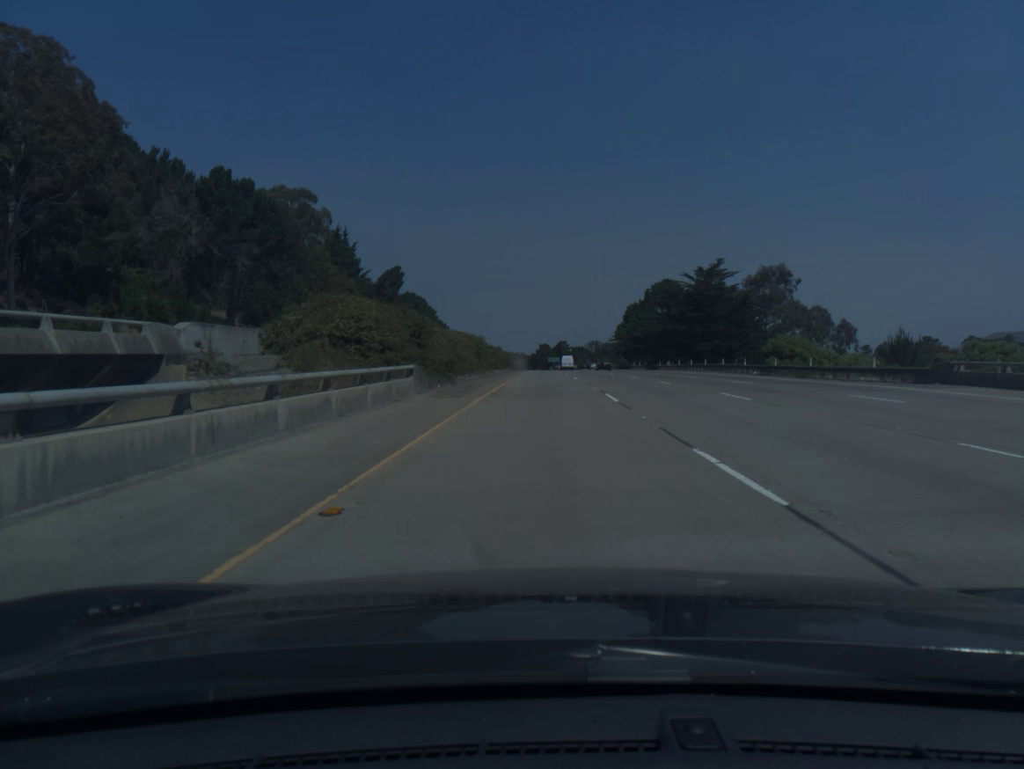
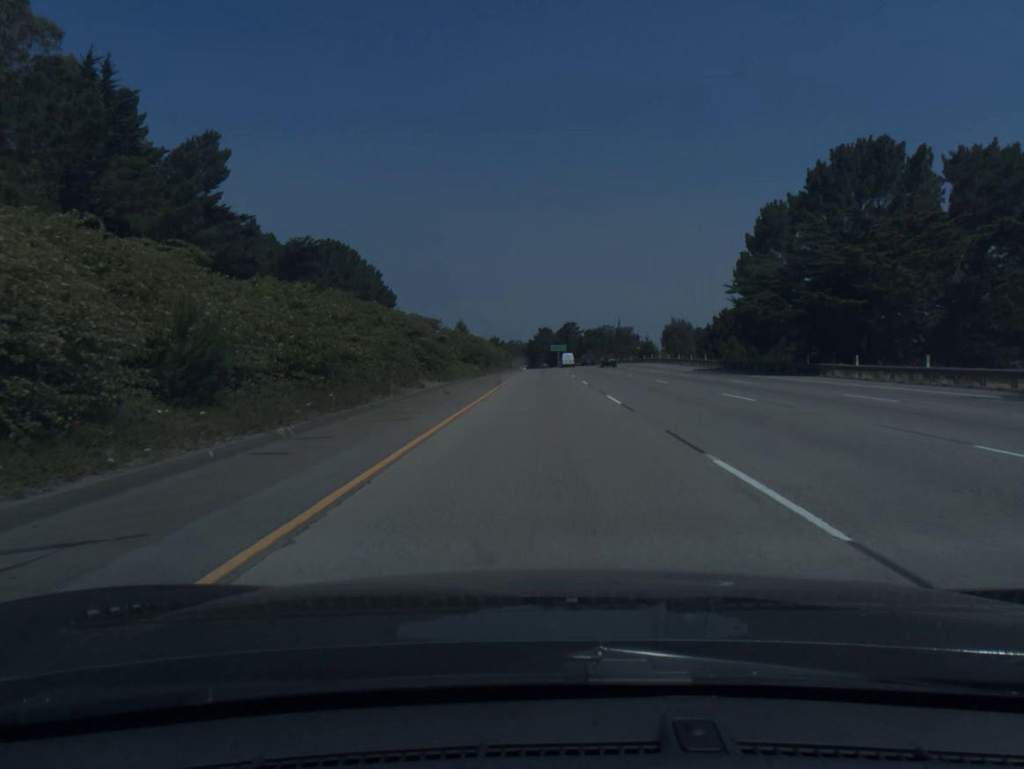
(-0.1, +98.8) m; 0°
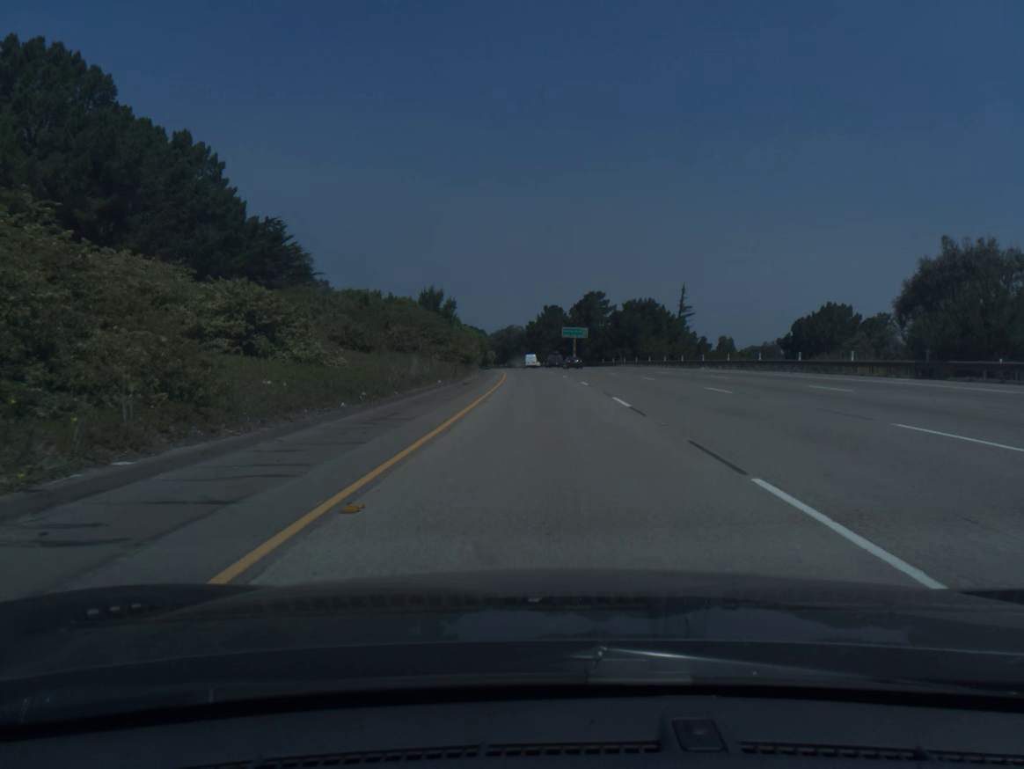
(-0.1, +99.3) m; 0°
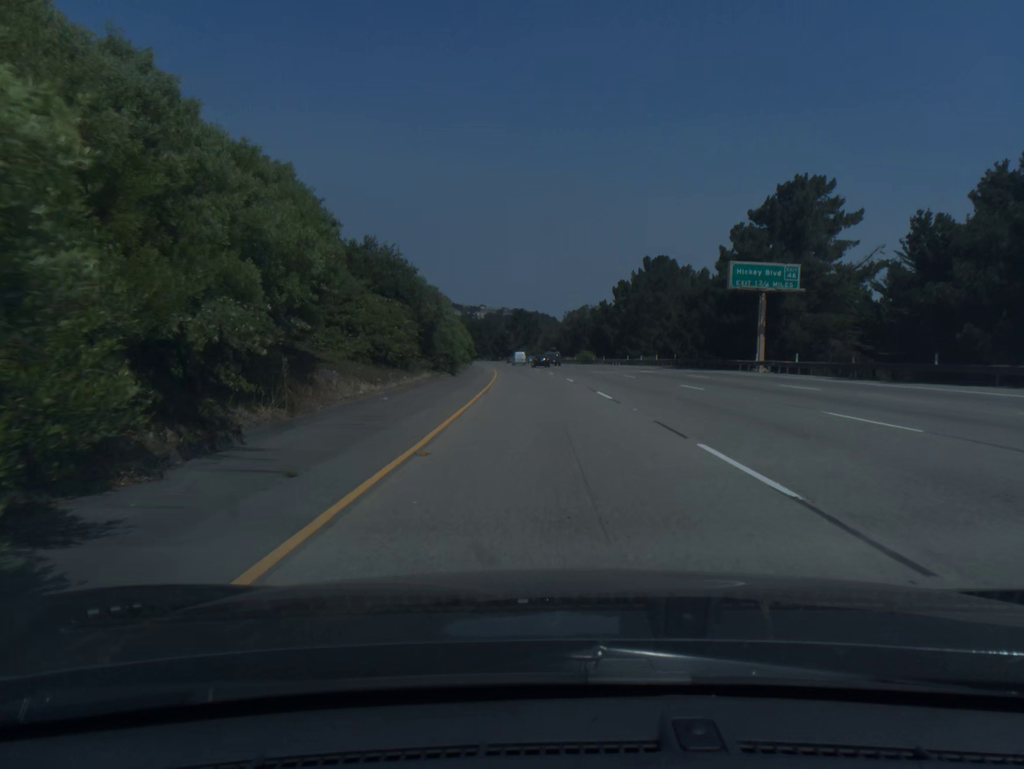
(-3.8, +99.1) m; -5°
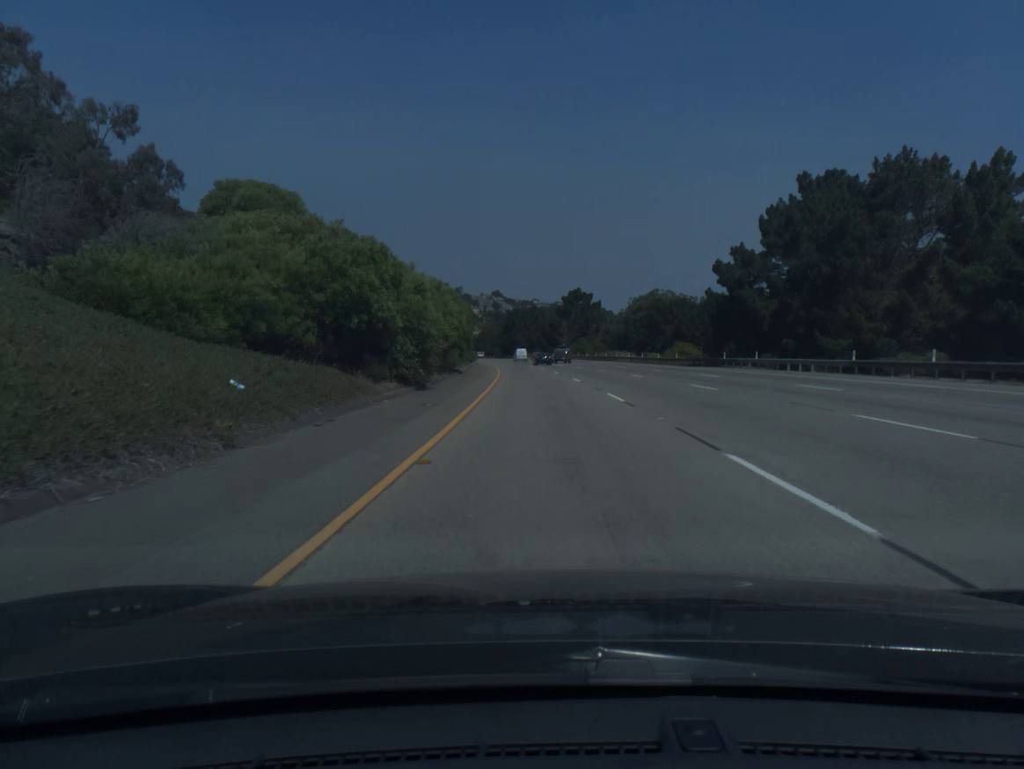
(-2.0, +59.3) m; -4°
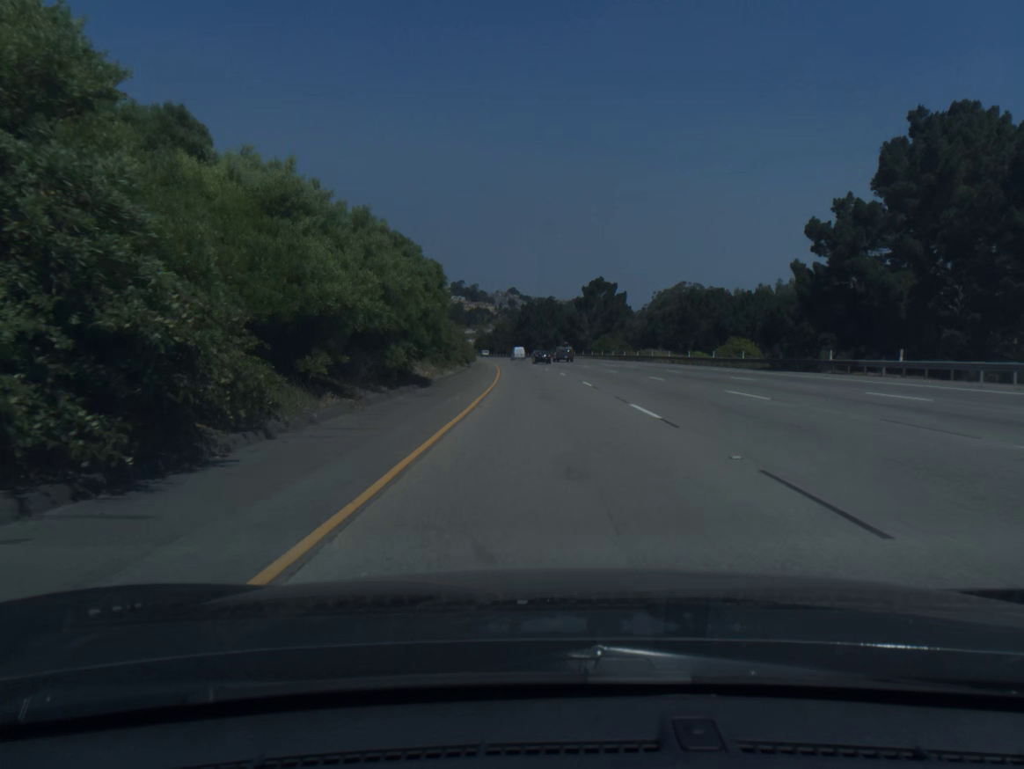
(-0.2, +19.8) m; -1°
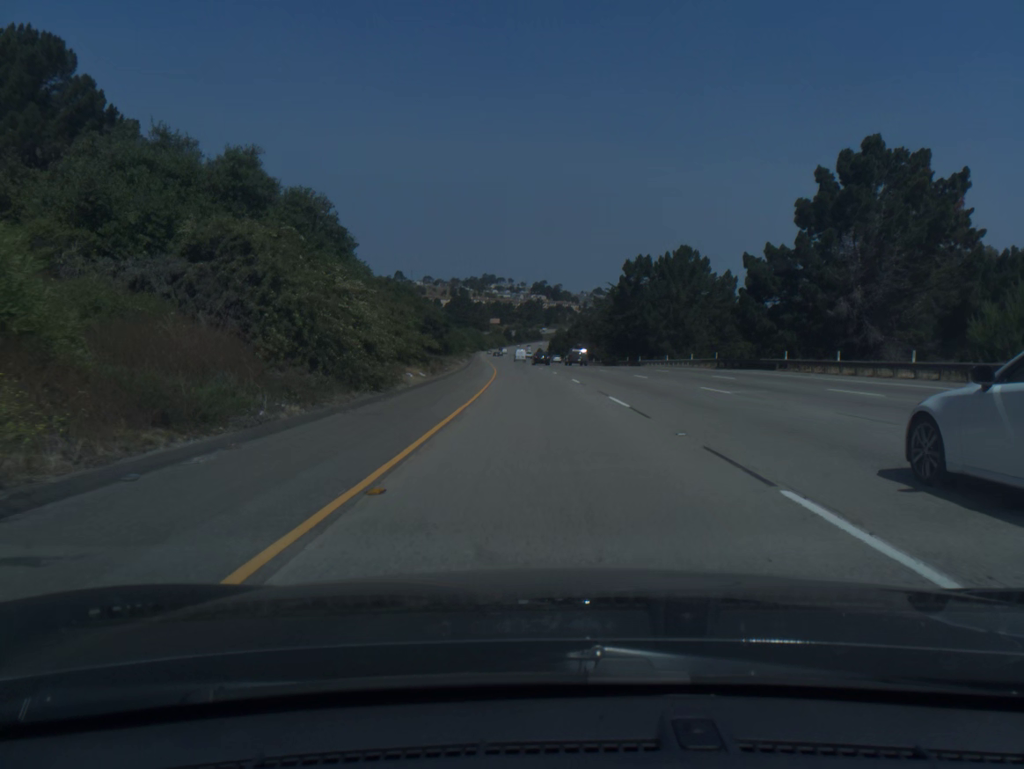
(-5.0, +98.8) m; -6°
